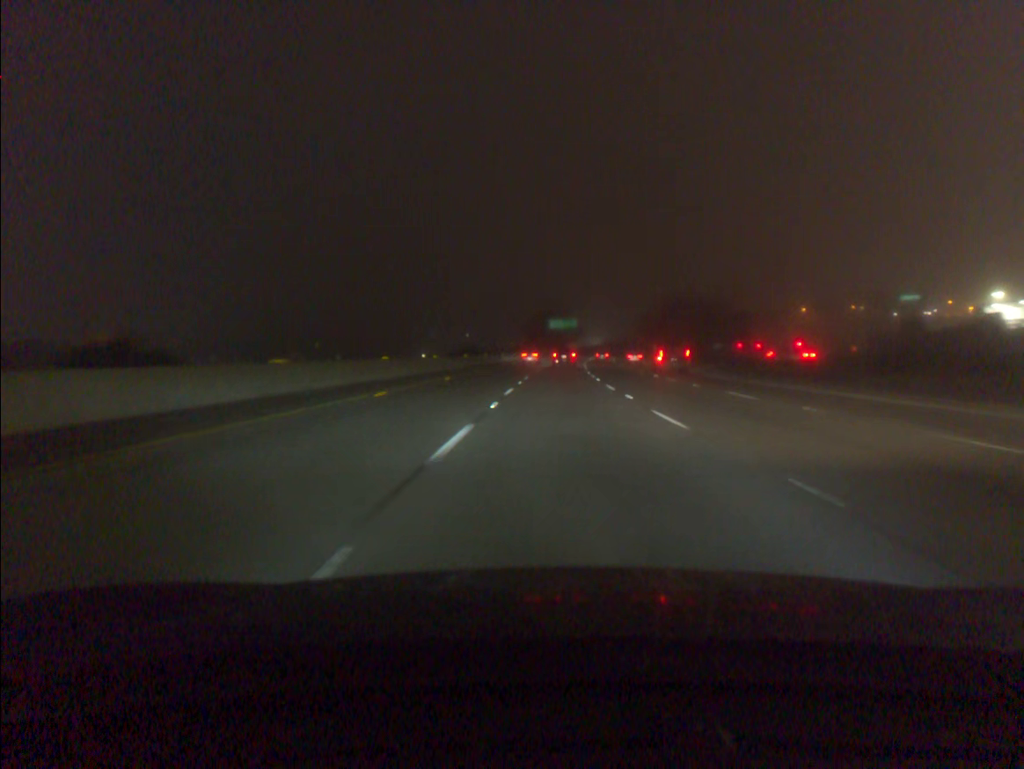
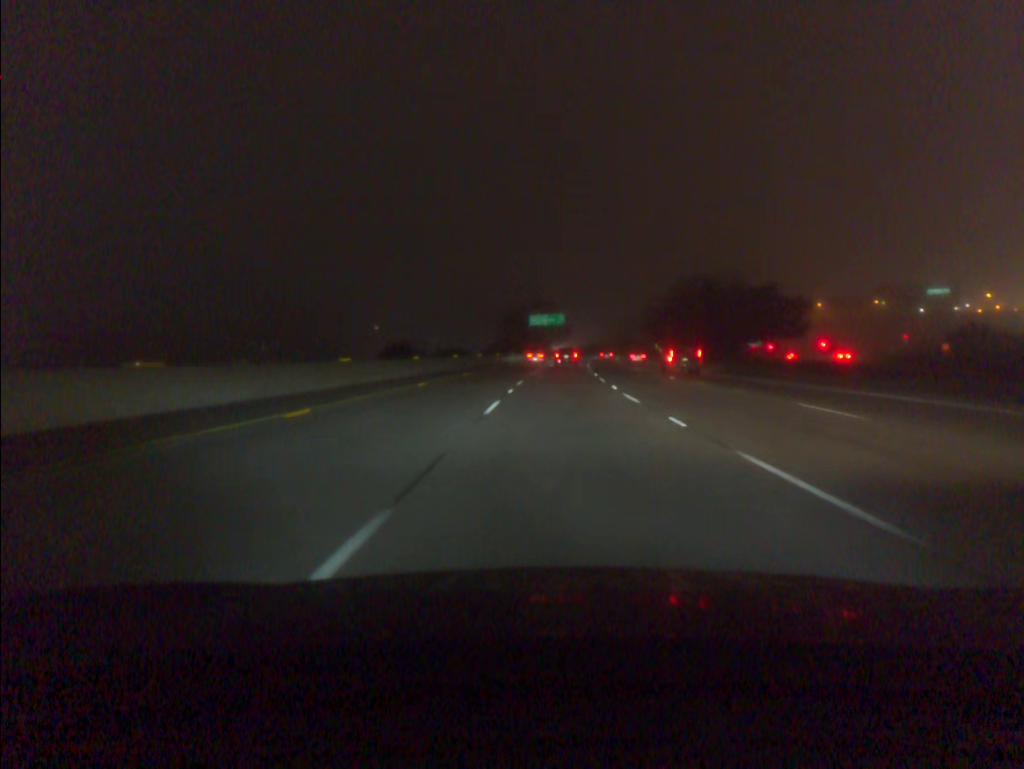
(+0.4, +36.9) m; +1°
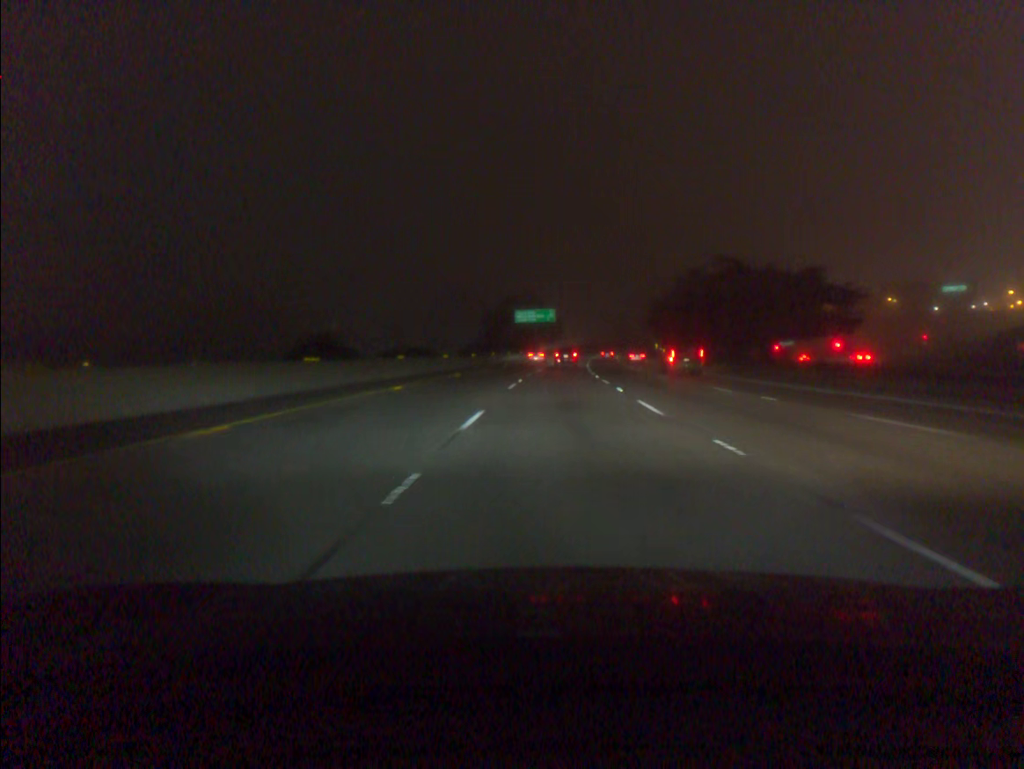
(+0.1, +18.5) m; +1°
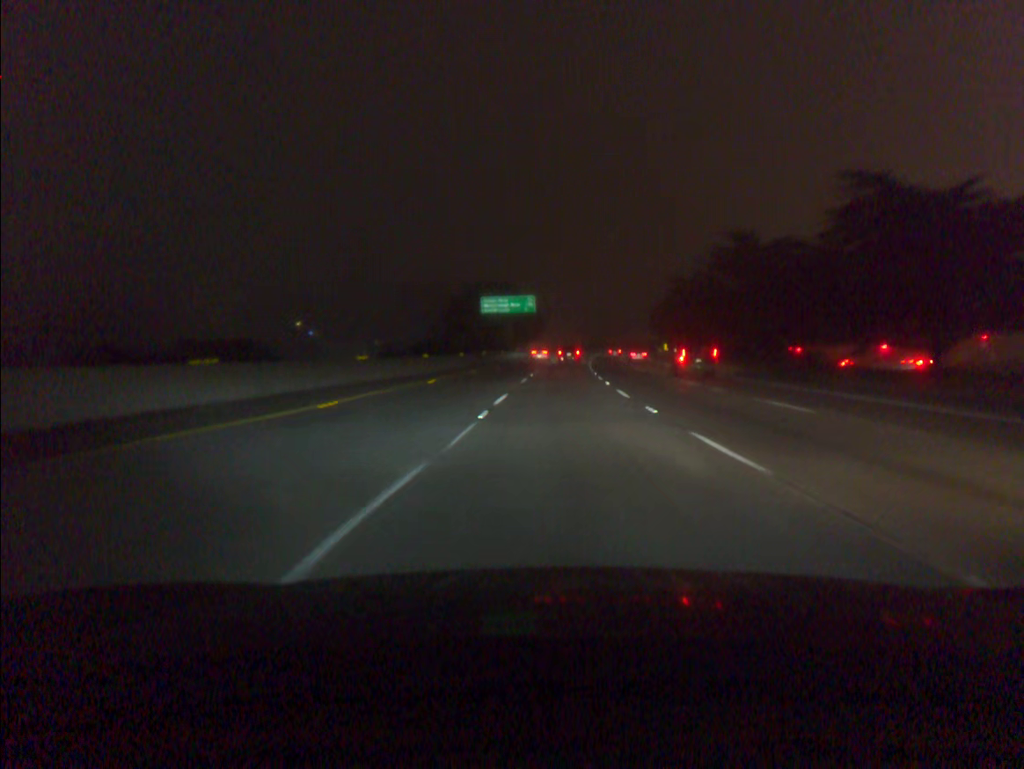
(+0.5, +37.2) m; +2°
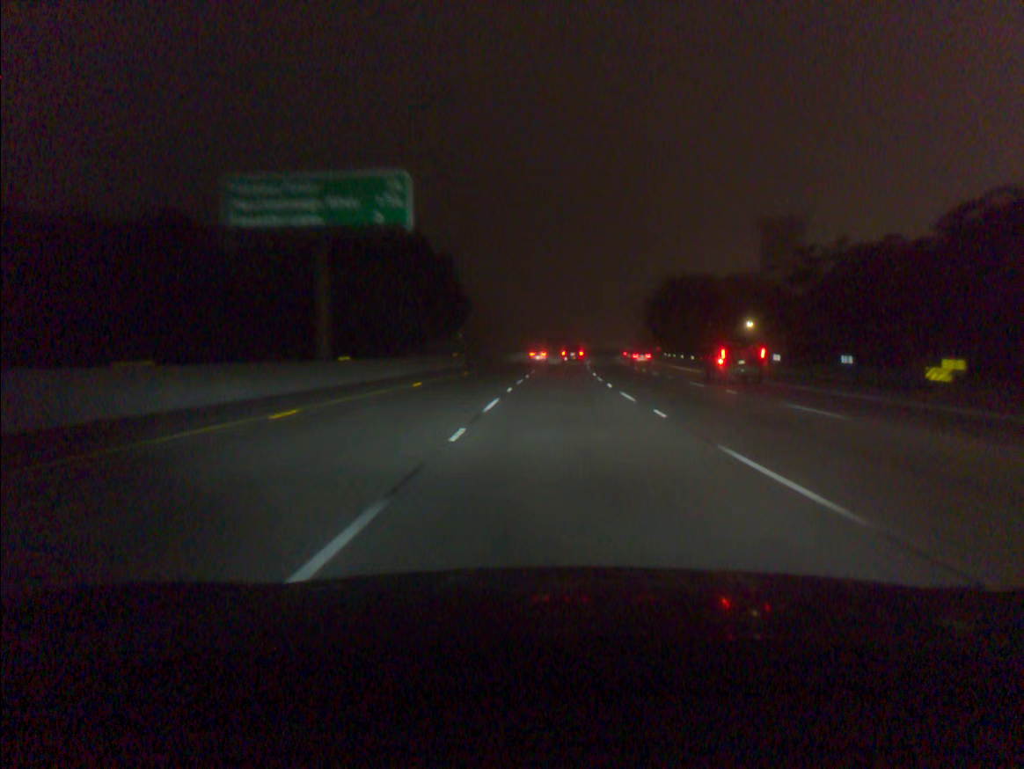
(+2.2, +75.4) m; +4°
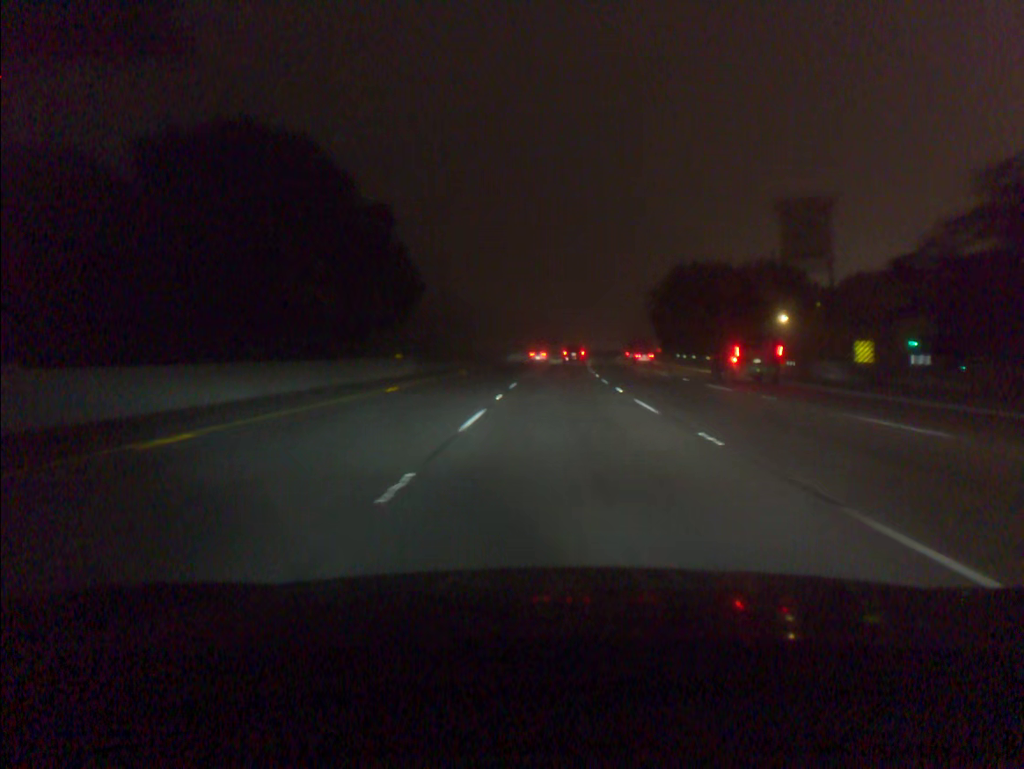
(+0.2, +19.0) m; +1°
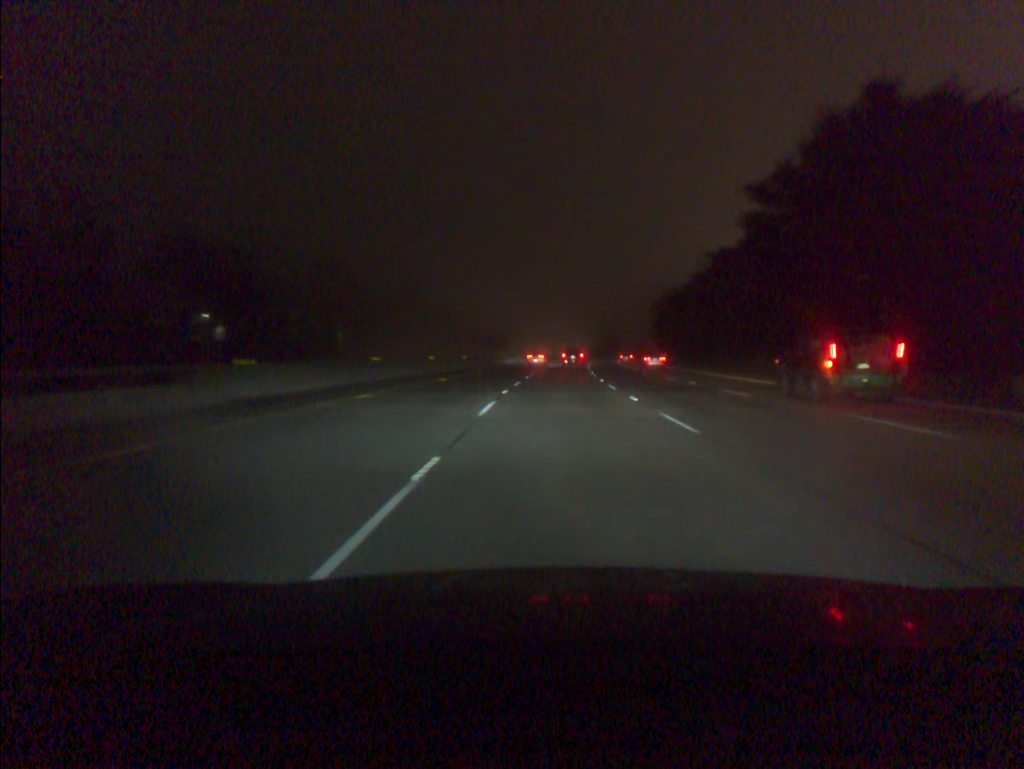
(+2.3, +76.2) m; +4°
